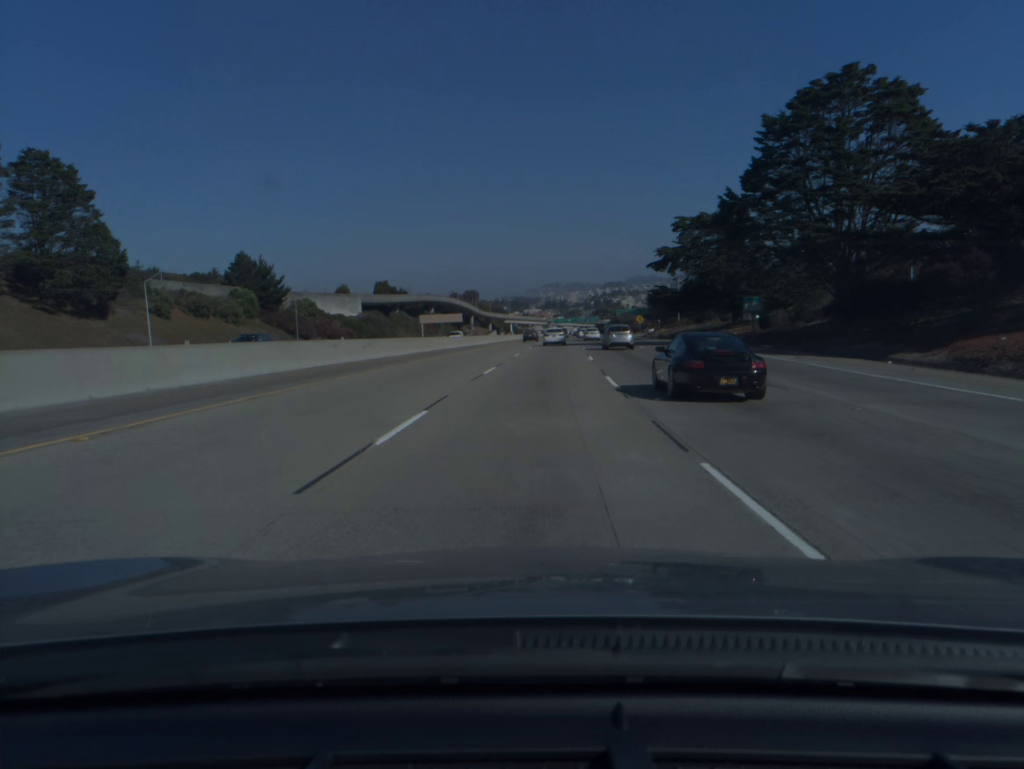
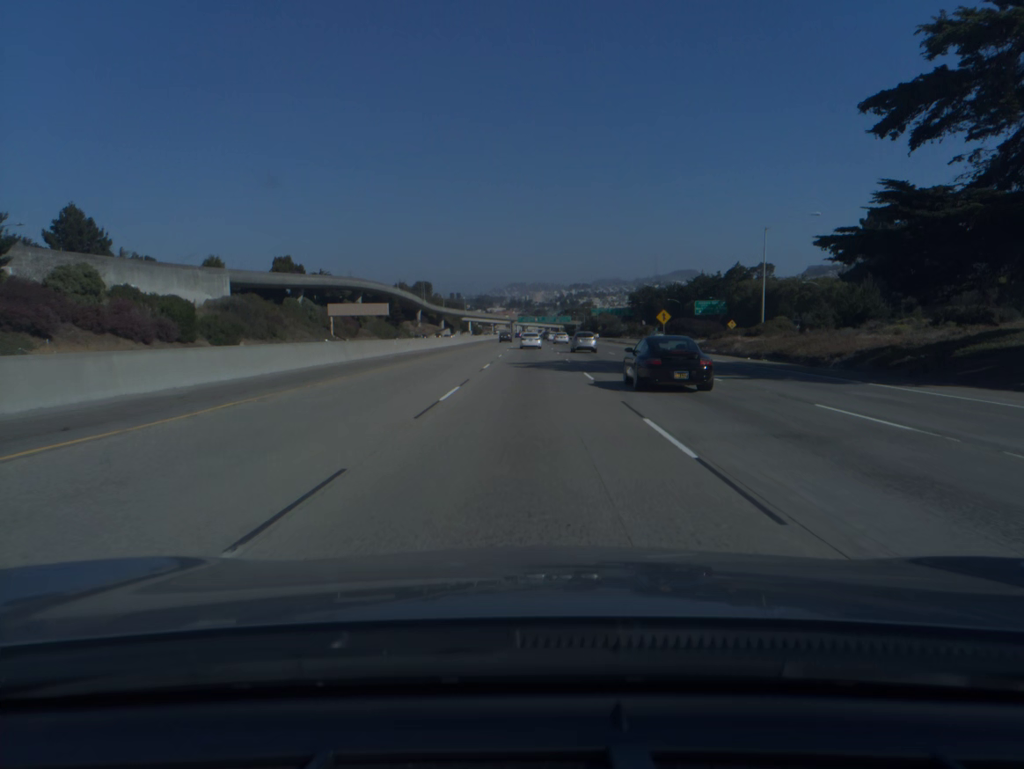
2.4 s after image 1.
(+2.5, +67.0) m; +3°
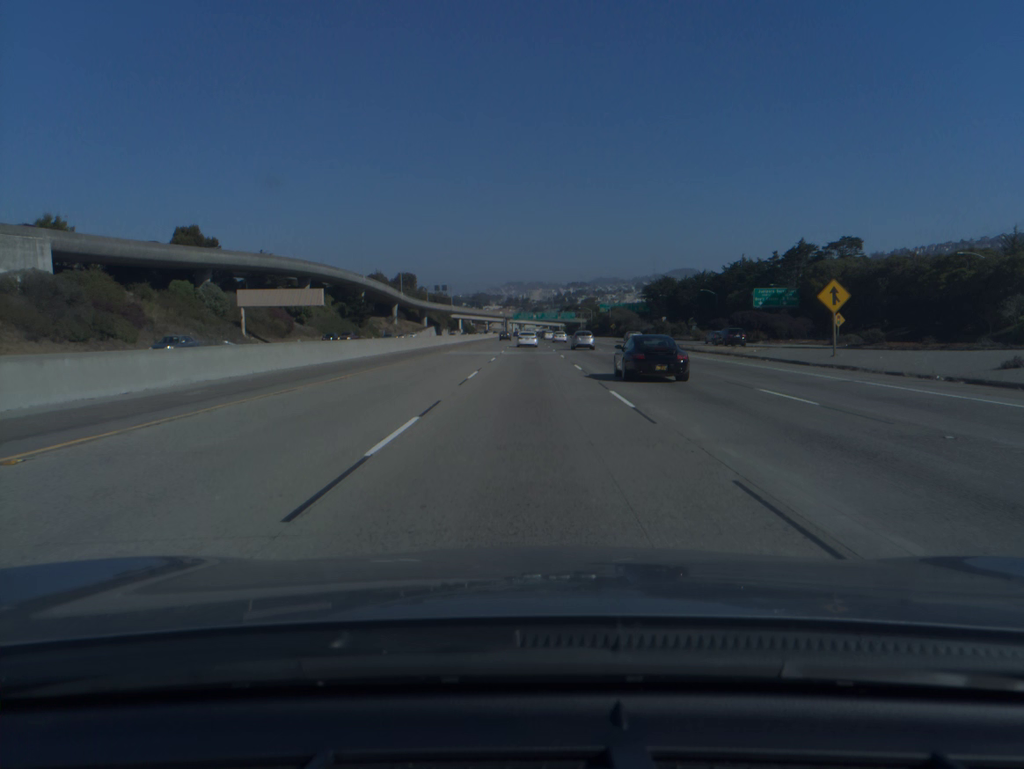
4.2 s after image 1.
(0.0, +51.1) m; 0°
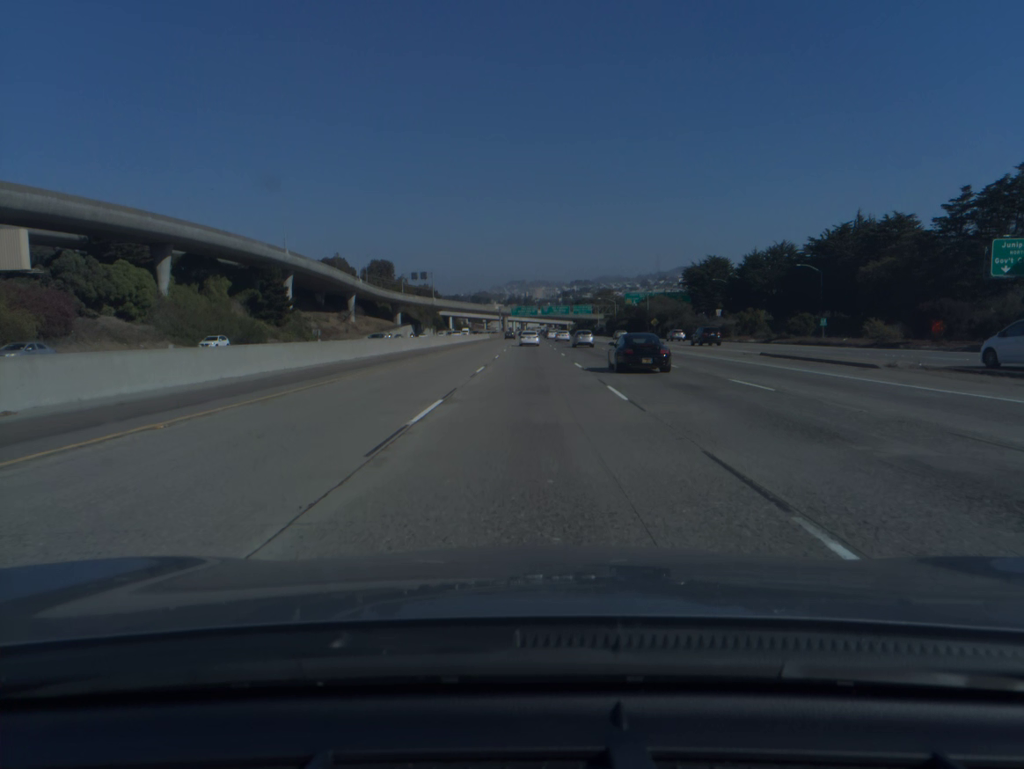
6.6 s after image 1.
(-0.1, +69.8) m; 0°
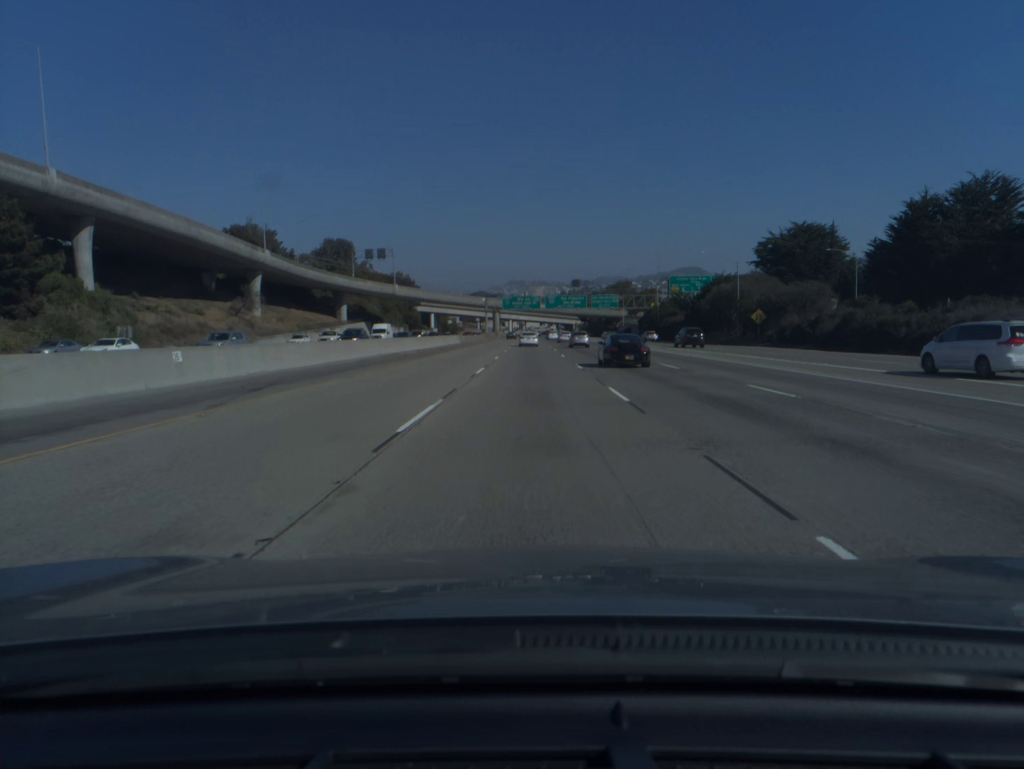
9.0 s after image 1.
(-0.1, +71.6) m; 0°
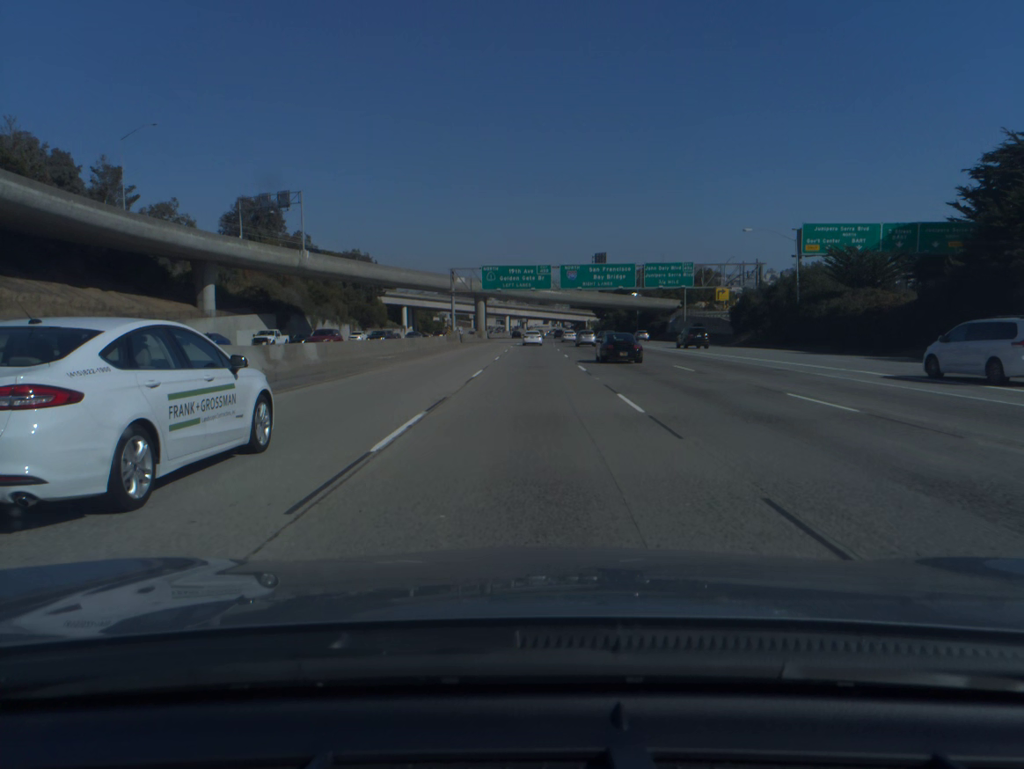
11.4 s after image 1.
(0.0, +73.2) m; 0°
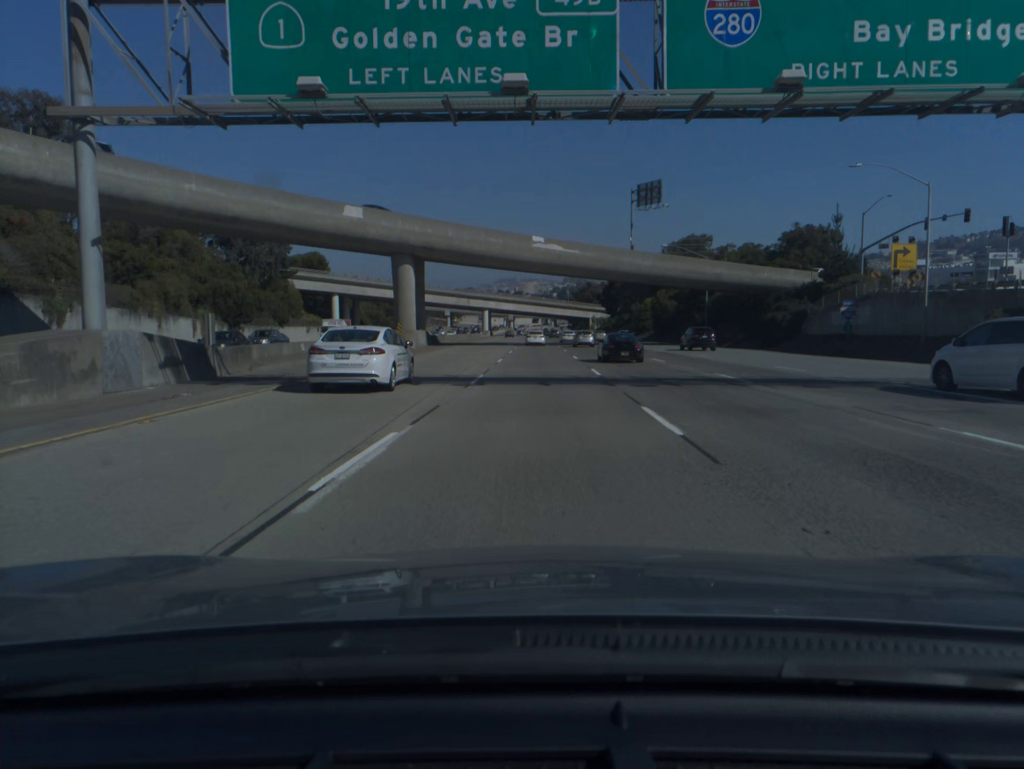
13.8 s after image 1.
(+0.4, +74.1) m; +1°
